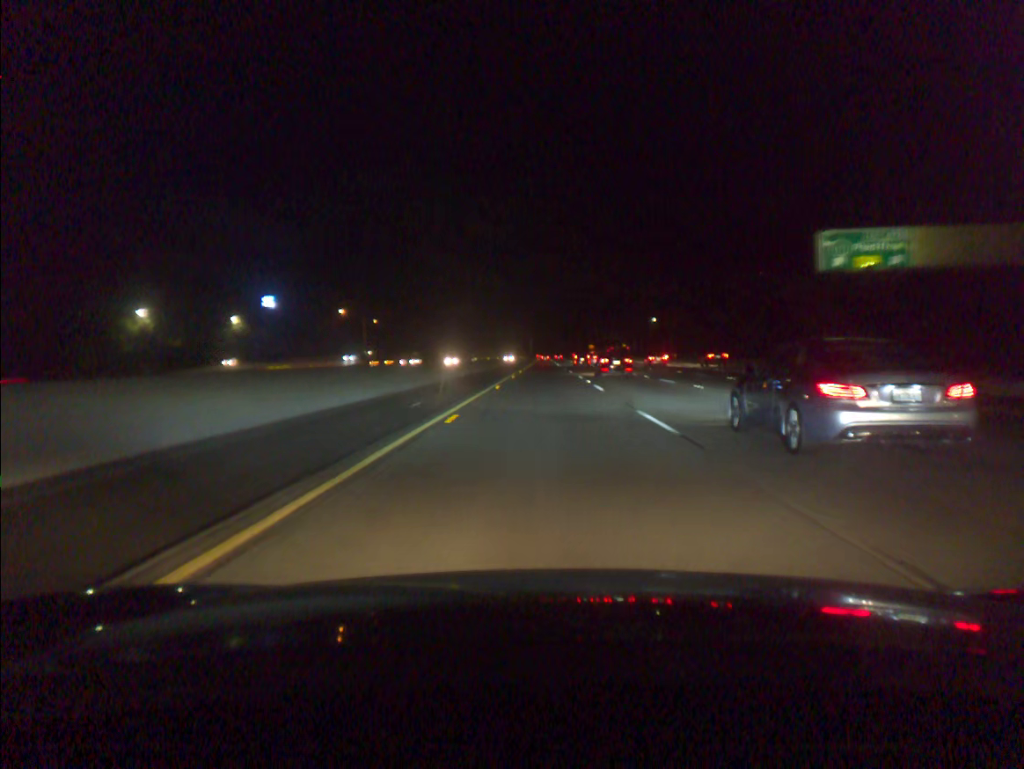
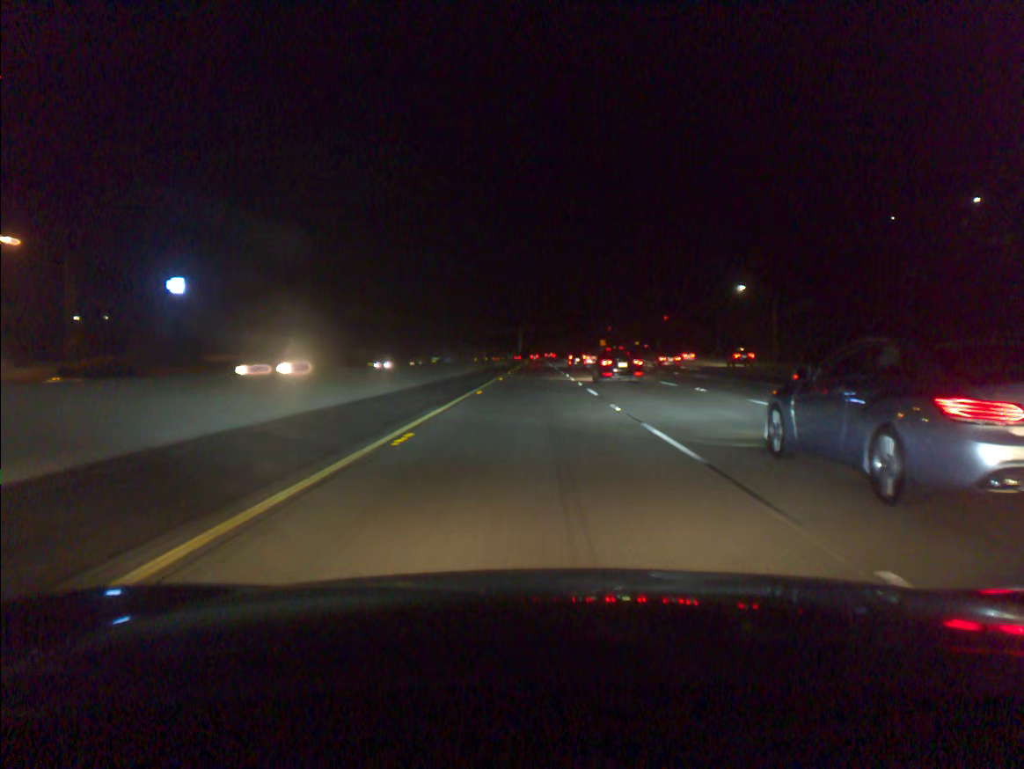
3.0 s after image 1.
(+0.7, +90.9) m; +1°
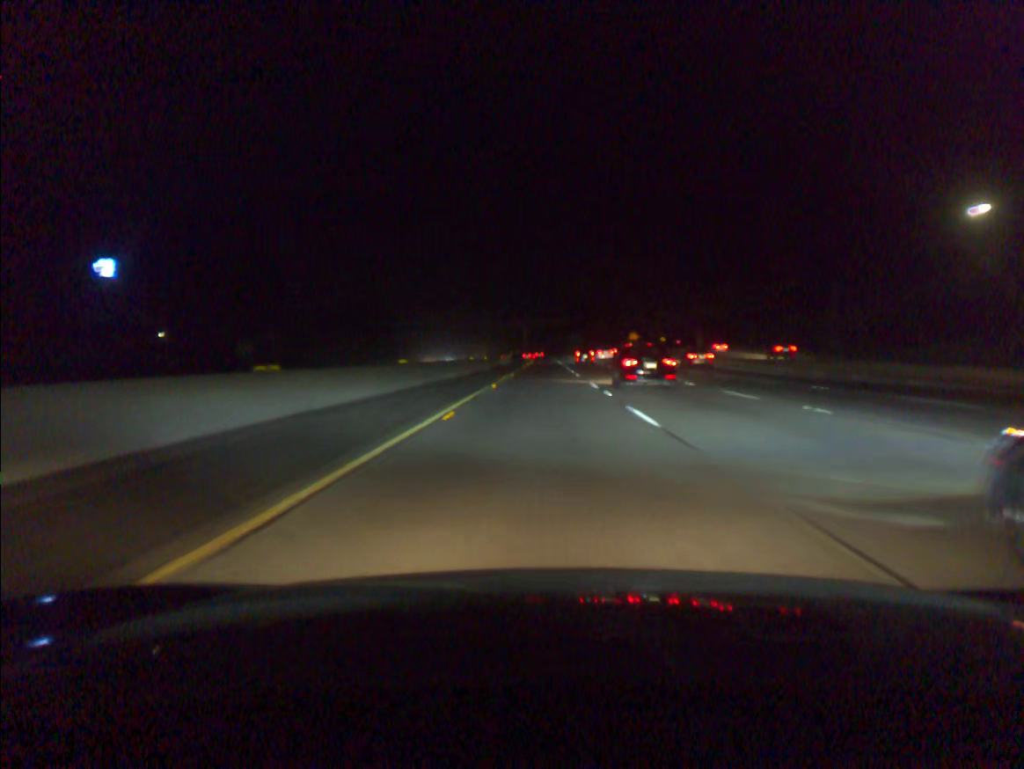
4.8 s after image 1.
(-0.2, +54.4) m; -1°
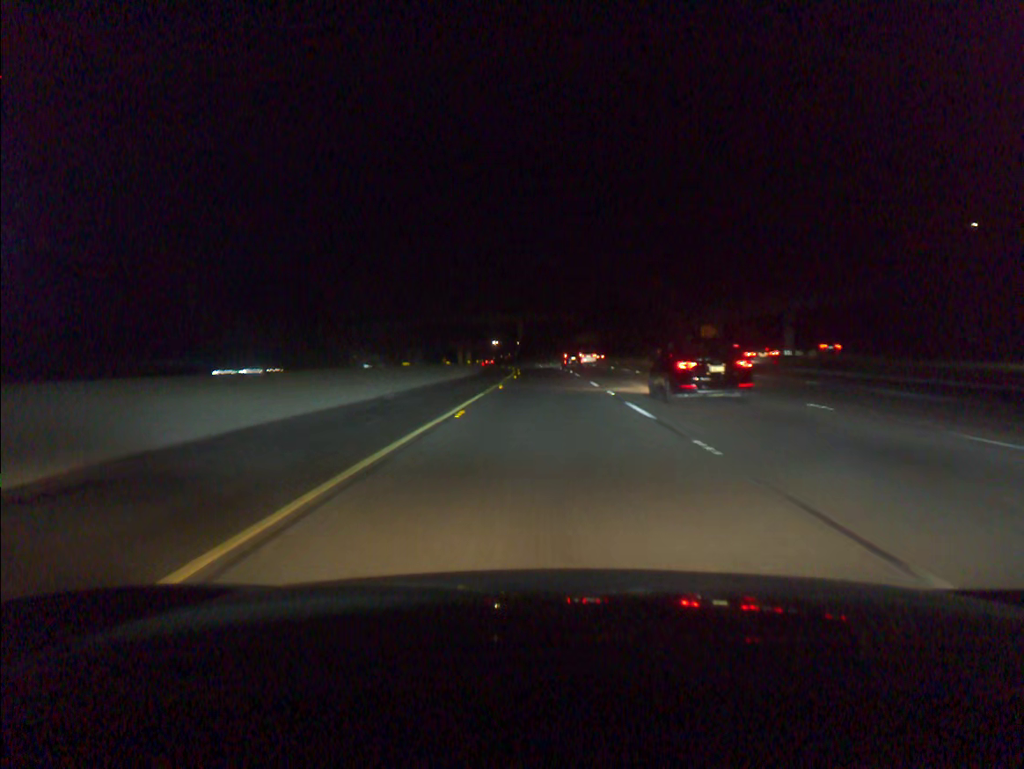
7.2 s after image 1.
(+0.2, +71.7) m; 0°
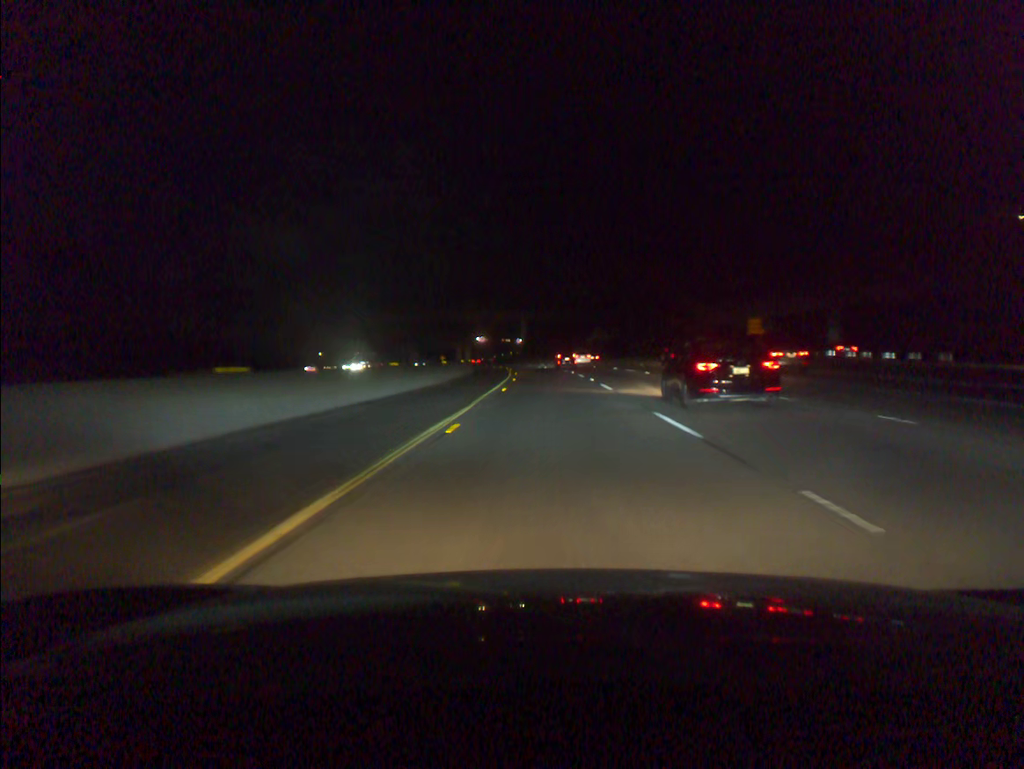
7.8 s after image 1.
(-0.1, +17.8) m; 0°
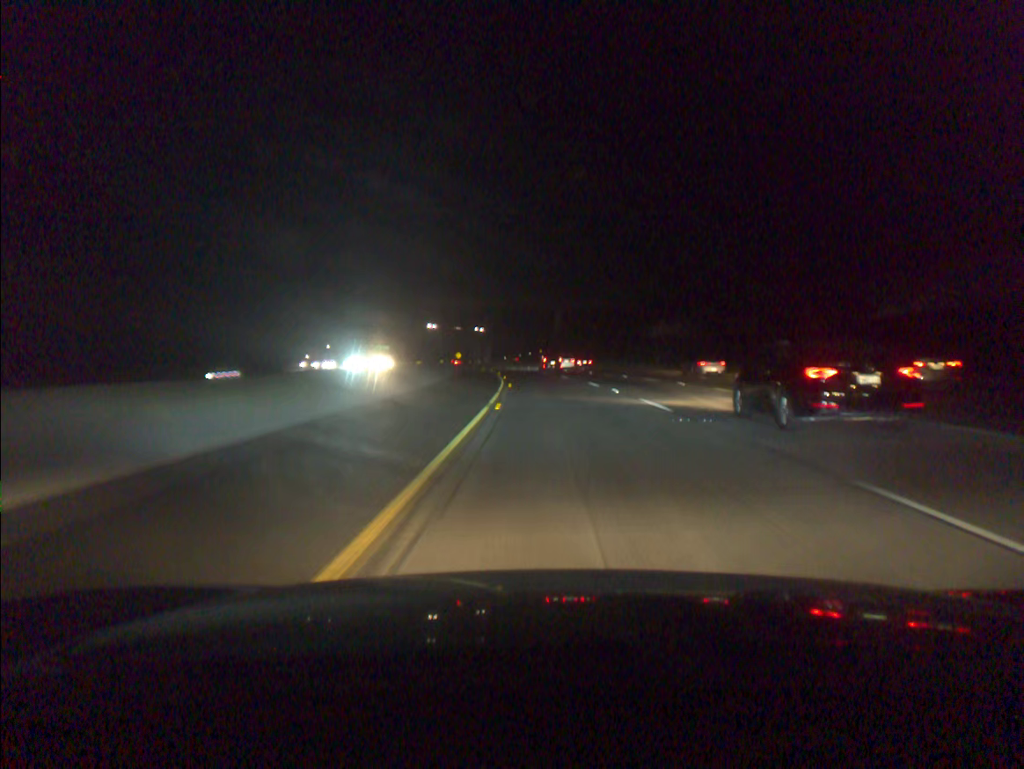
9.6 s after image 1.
(-0.7, +52.2) m; -2°
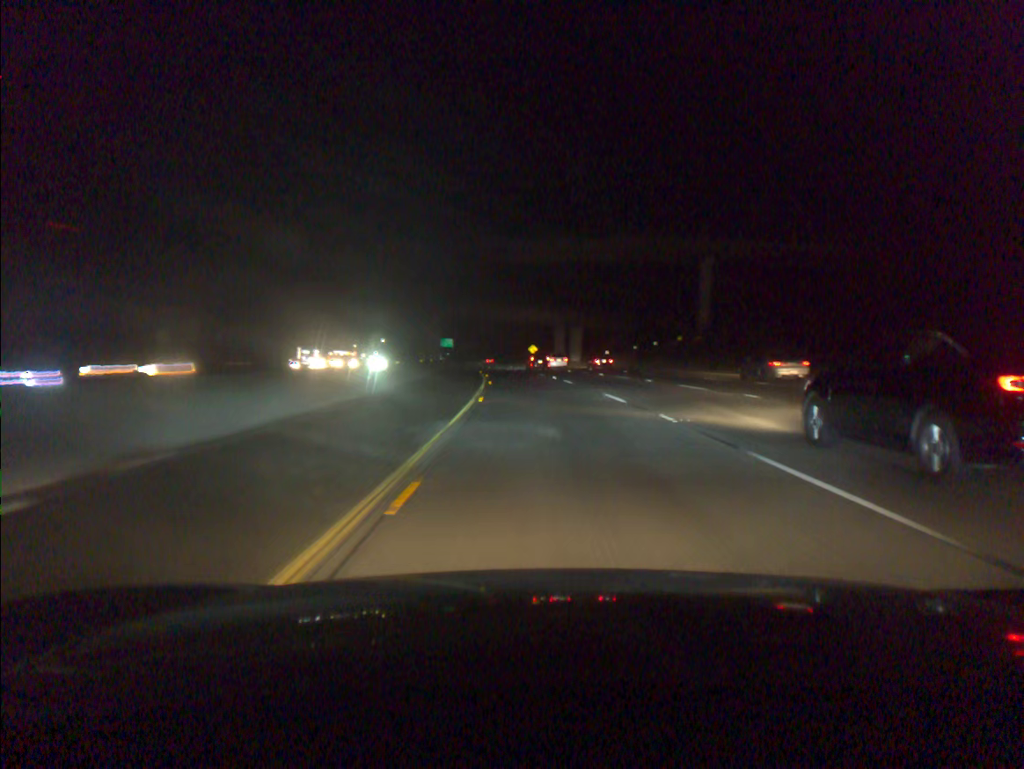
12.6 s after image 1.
(-4.5, +84.7) m; -7°
